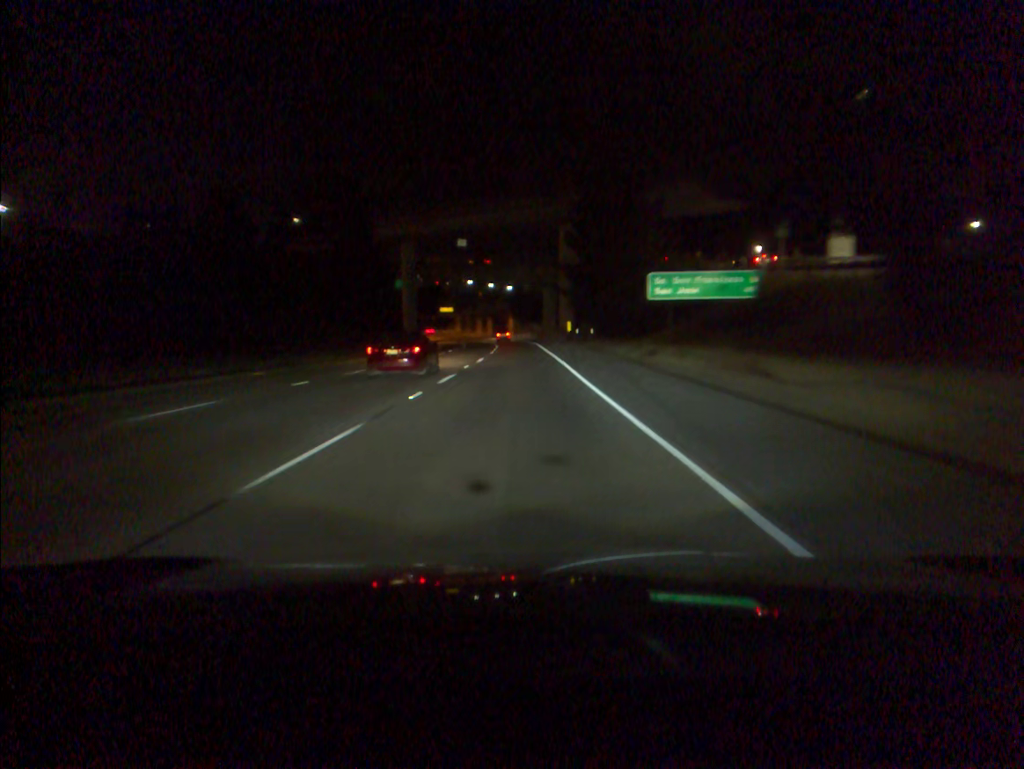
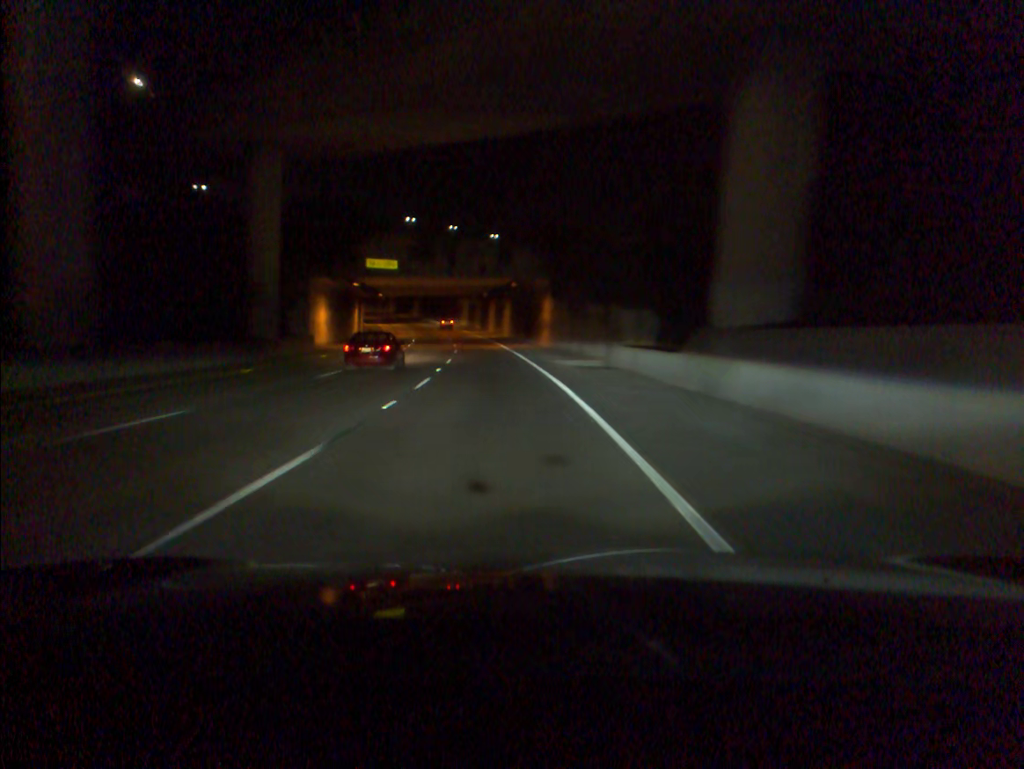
(-0.7, +87.3) m; -3°
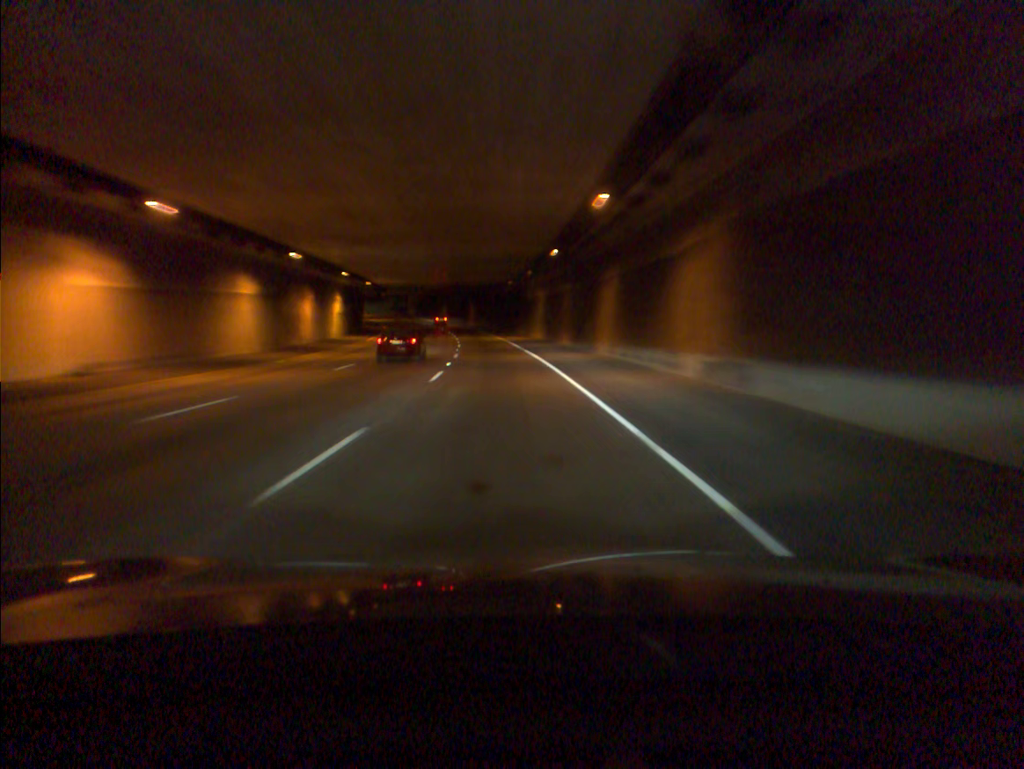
(-4.0, +69.9) m; -6°
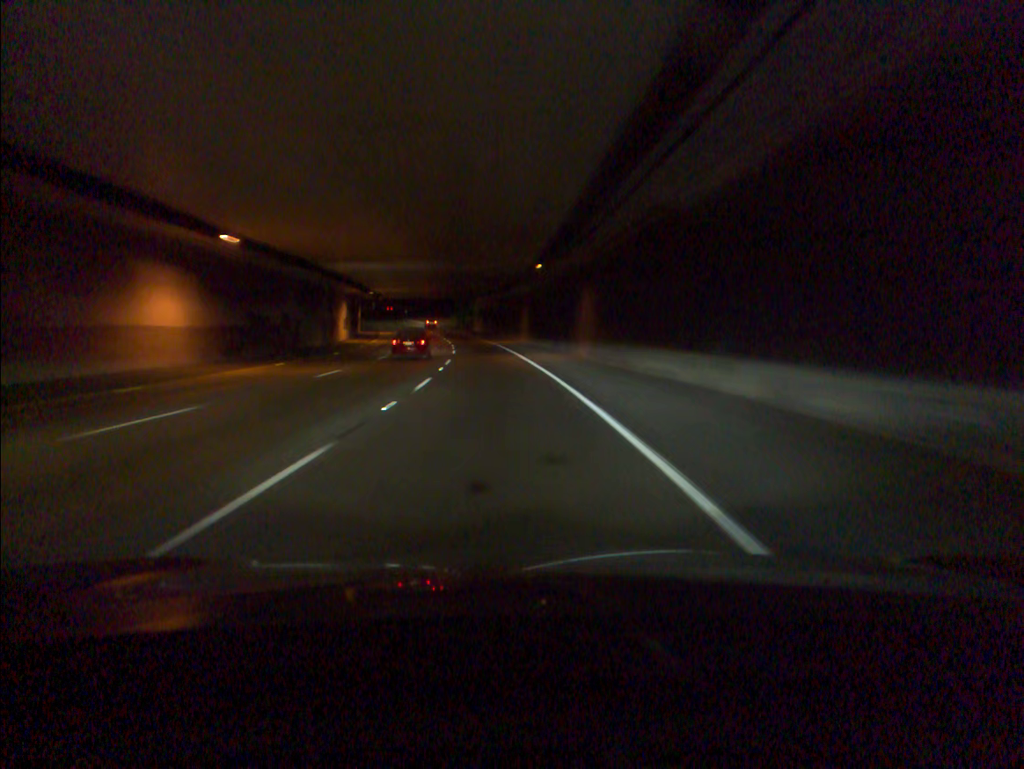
(-6.0, +88.0) m; -8°
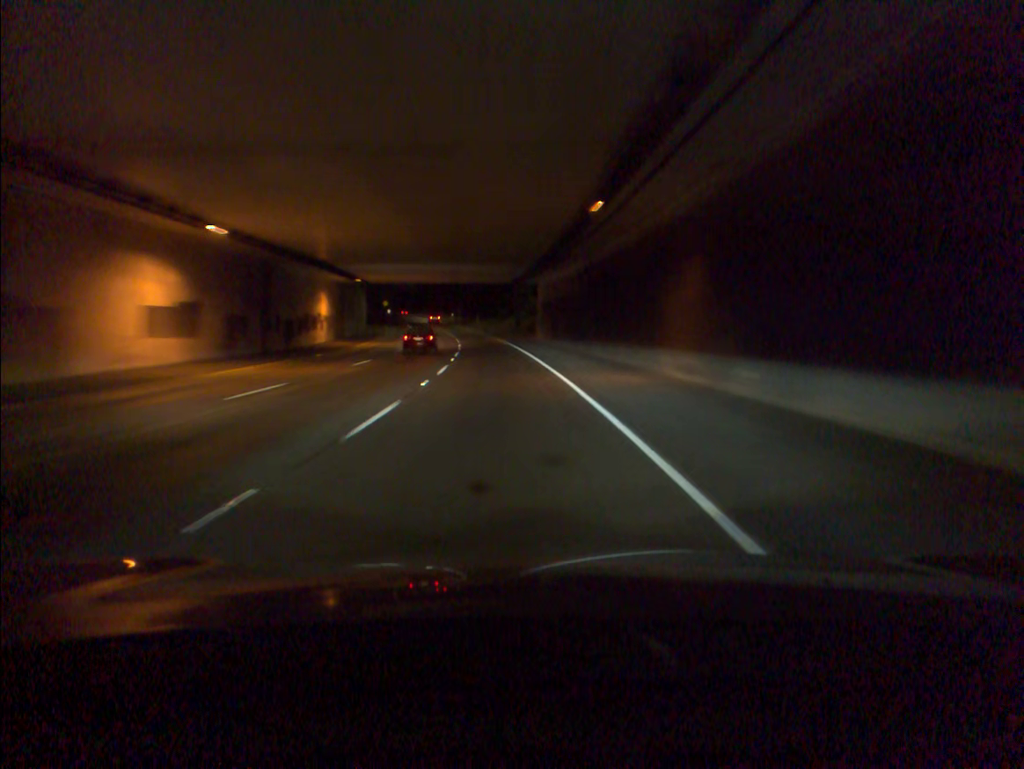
(-2.3, +51.8) m; -5°
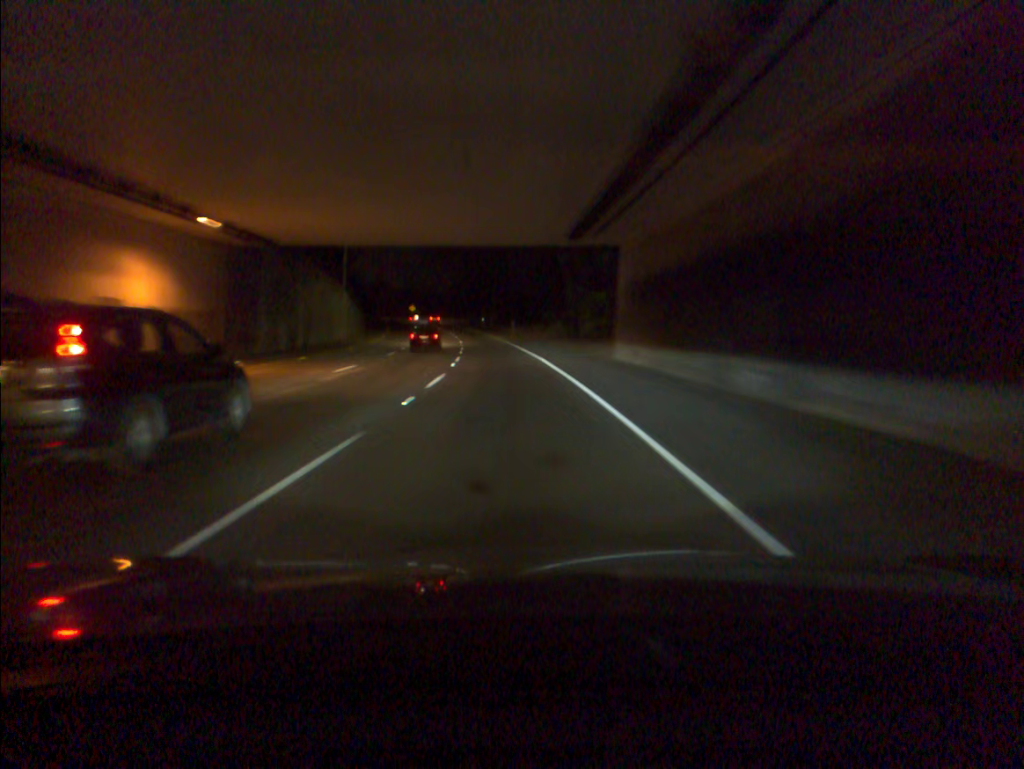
(-1.0, +34.3) m; -3°
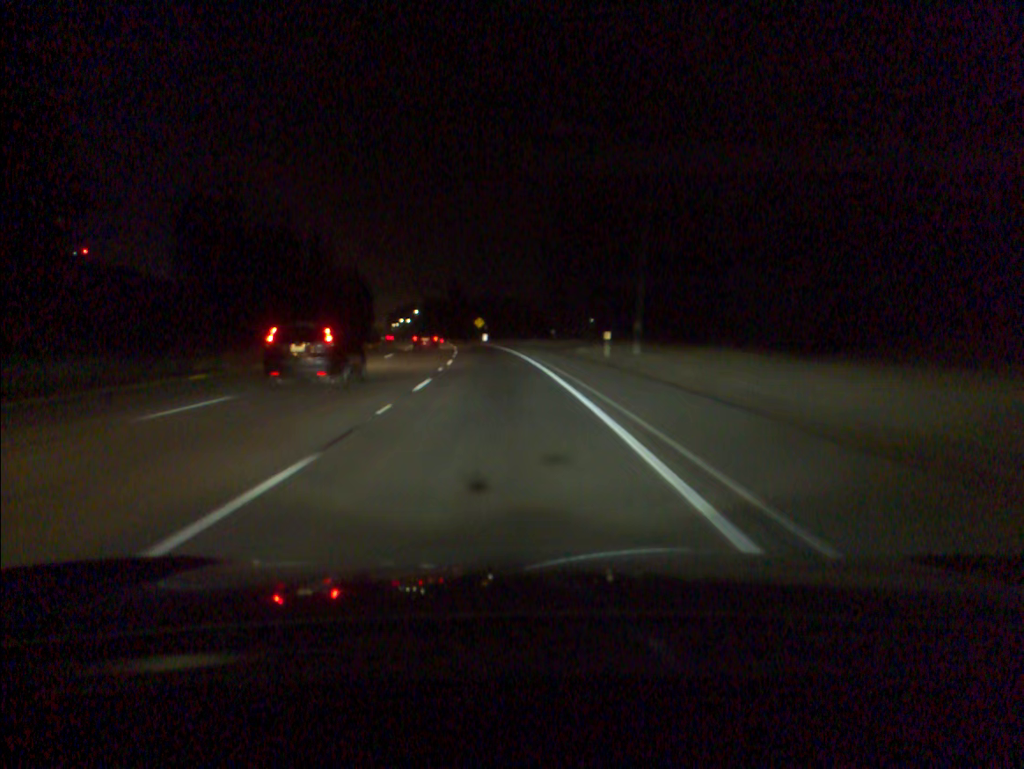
(-5.4, +85.3) m; -8°
